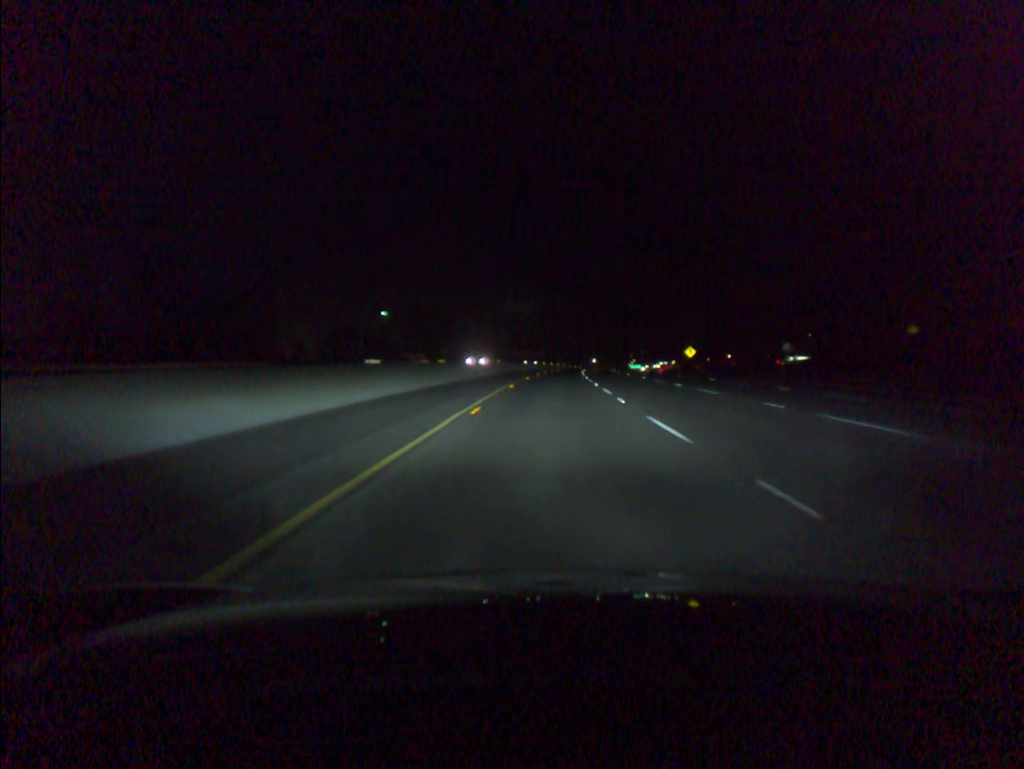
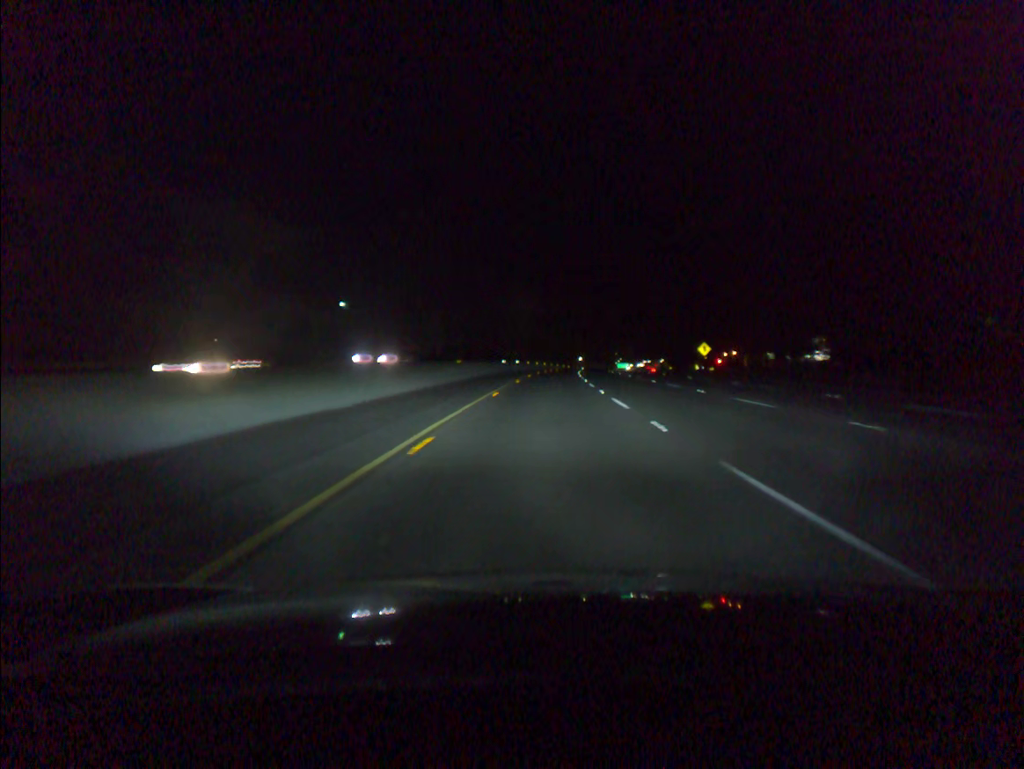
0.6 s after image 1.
(+0.2, +21.4) m; +1°
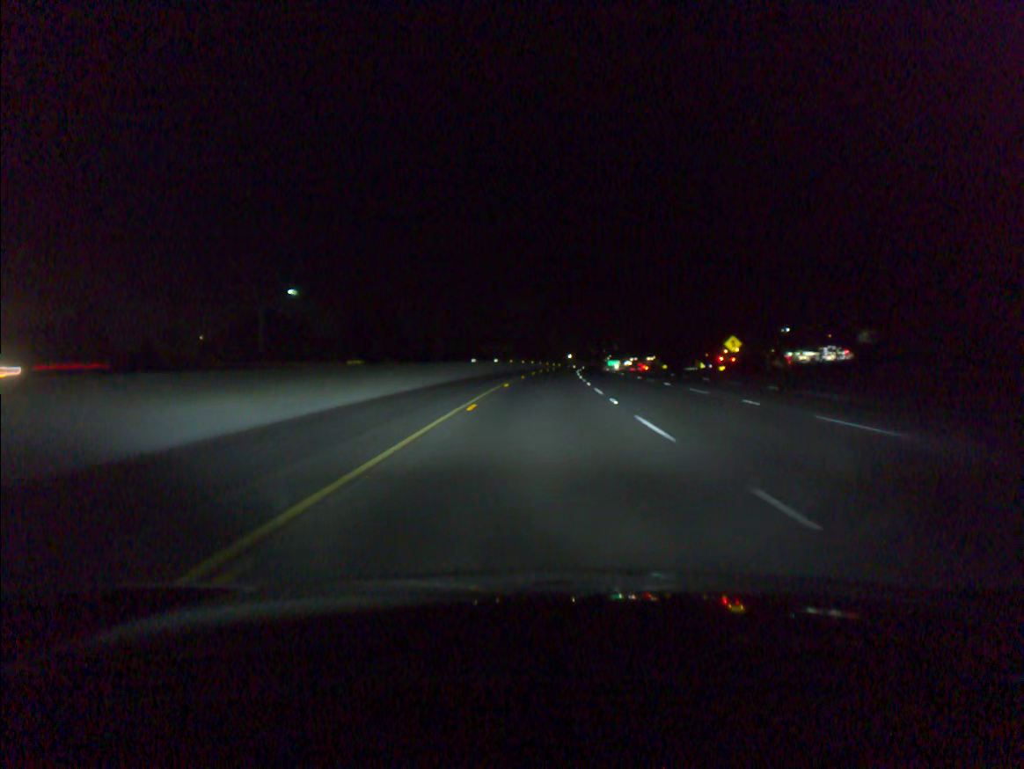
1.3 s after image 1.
(+0.2, +21.4) m; +1°
